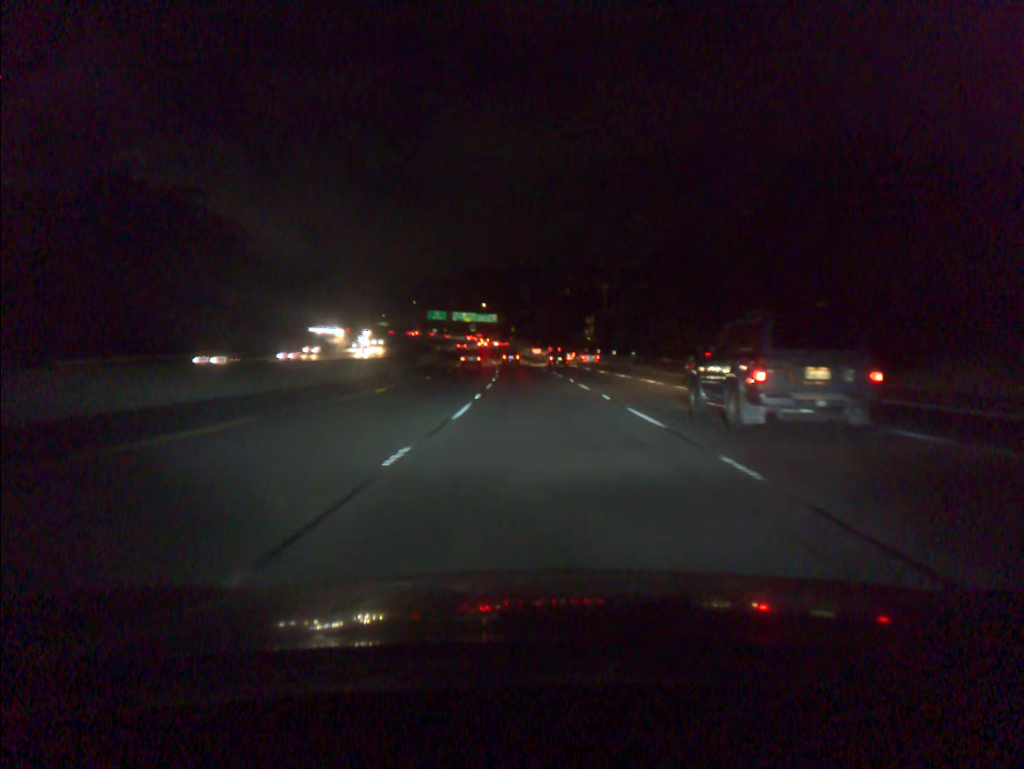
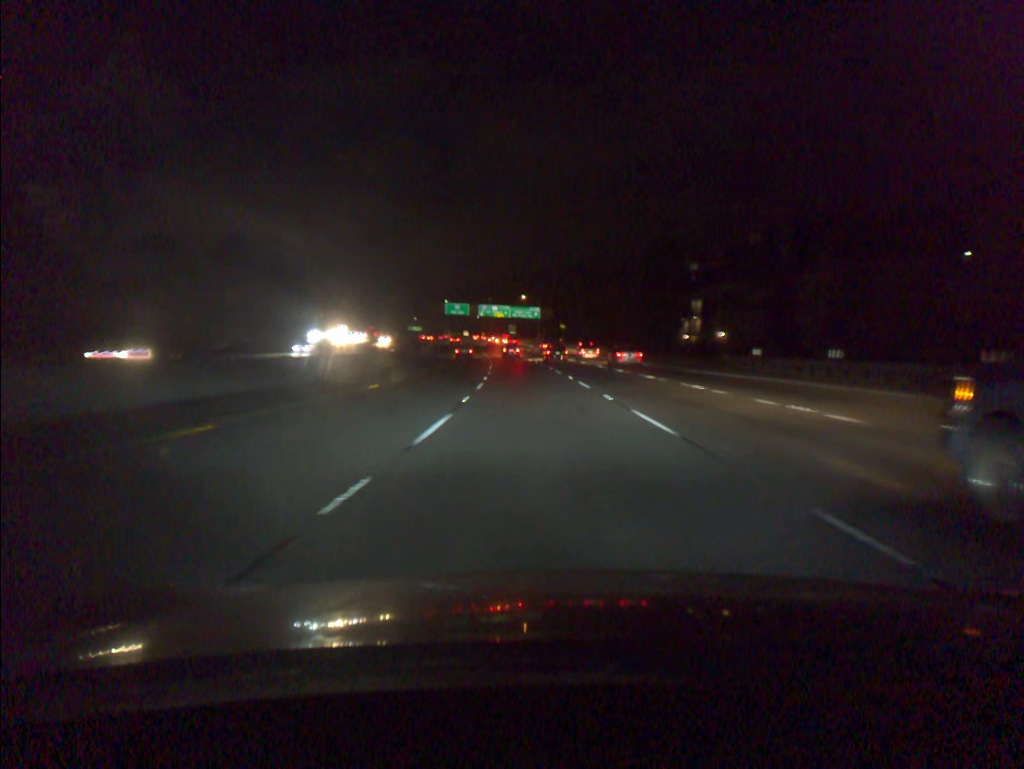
(-2.4, +73.2) m; -4°
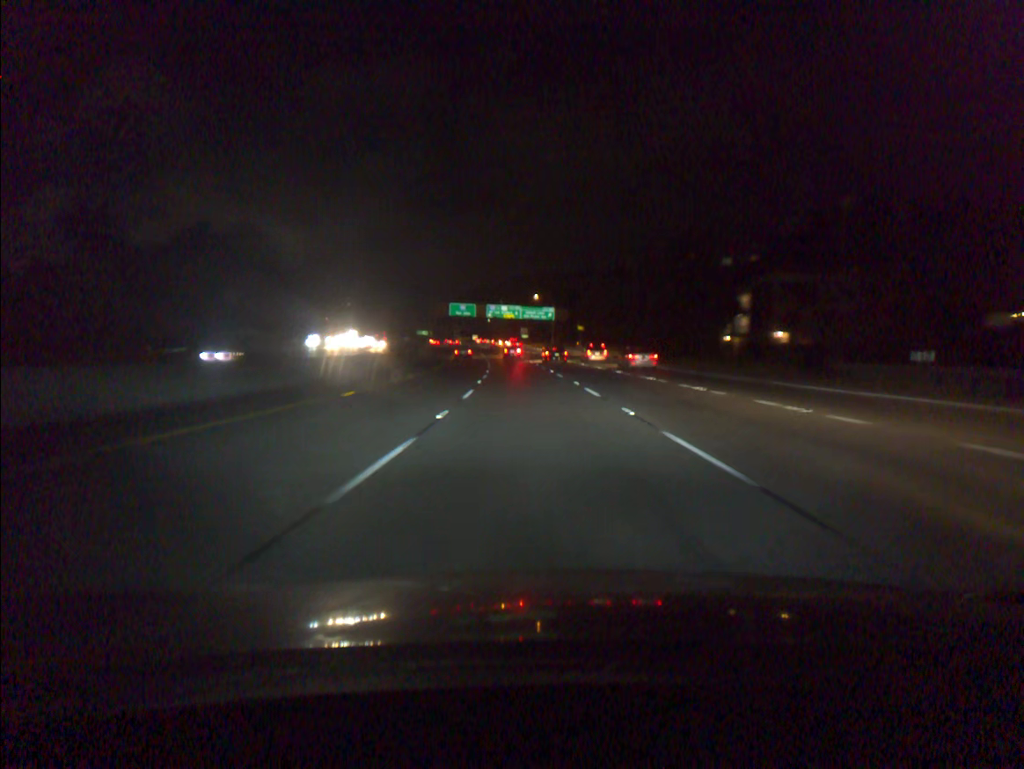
(-0.1, +18.3) m; -1°
